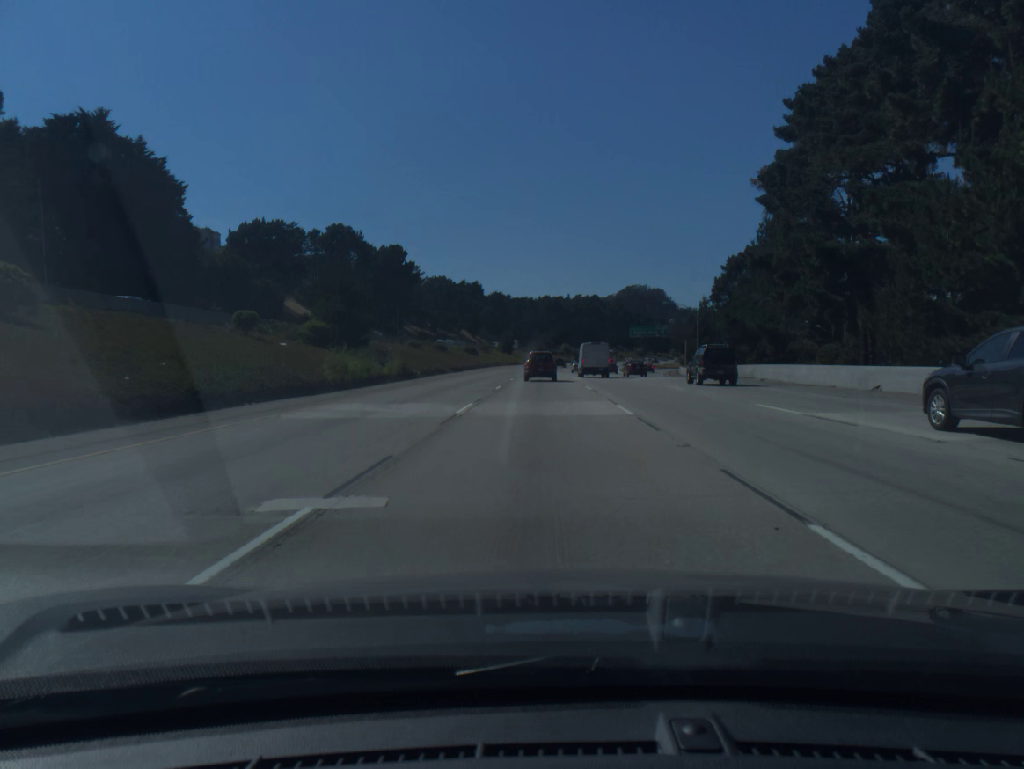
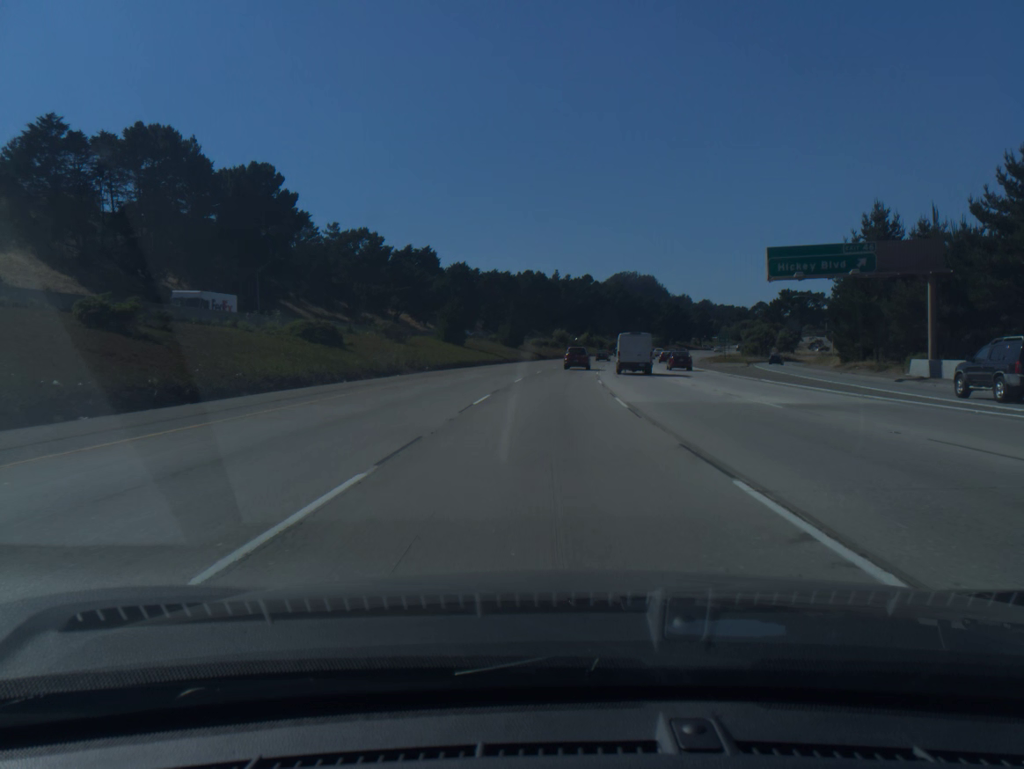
(+0.1, +85.7) m; +1°
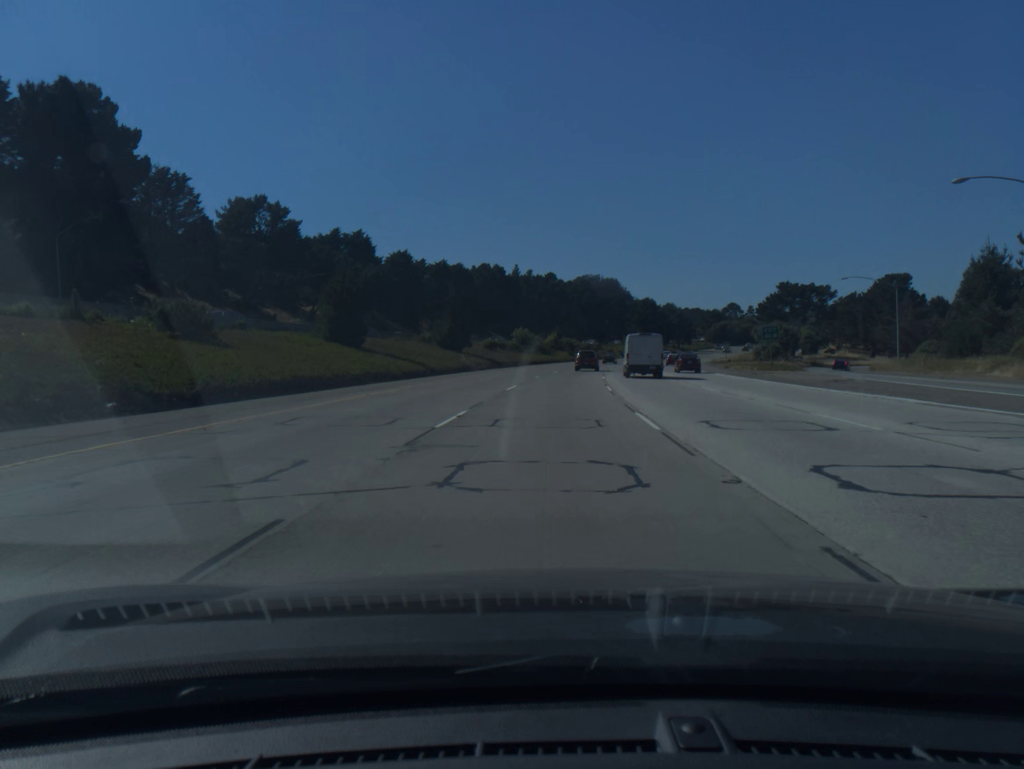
(+0.7, +34.7) m; +3°
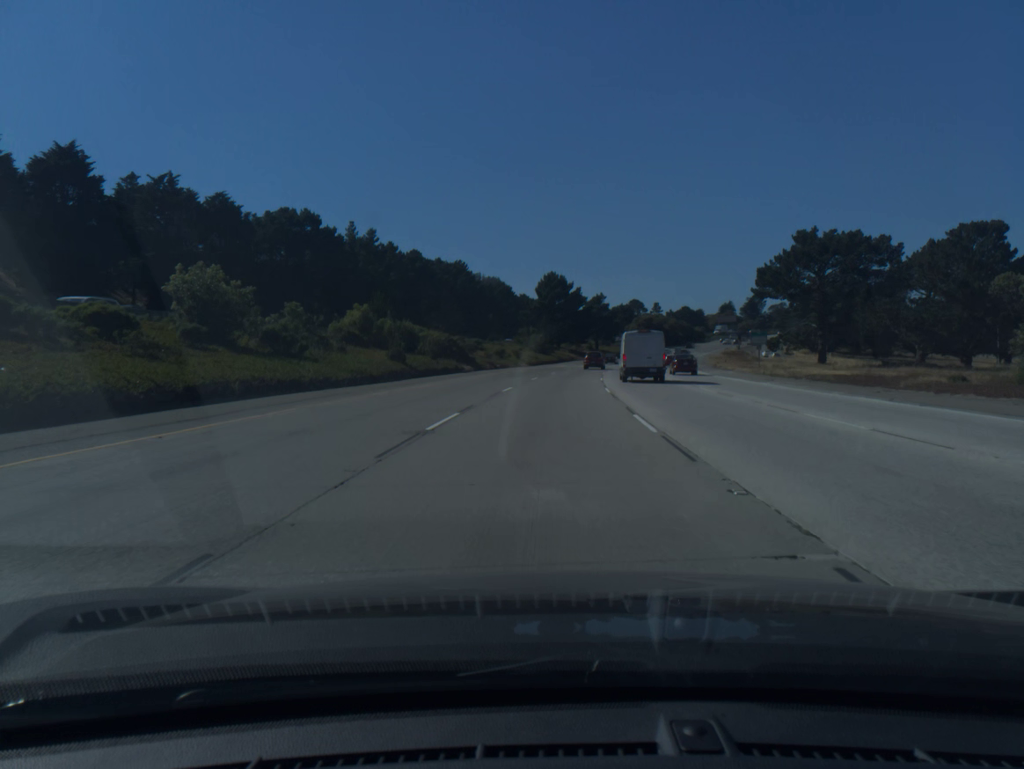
(+6.5, +87.5) m; +8°
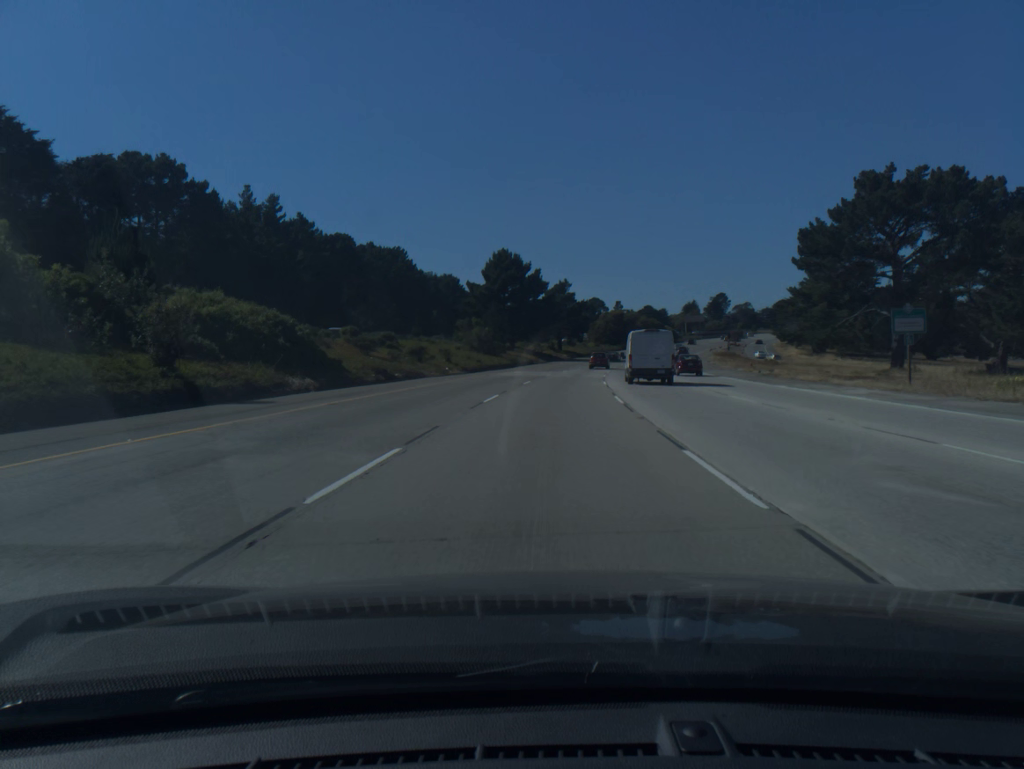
(+1.0, +35.4) m; +3°
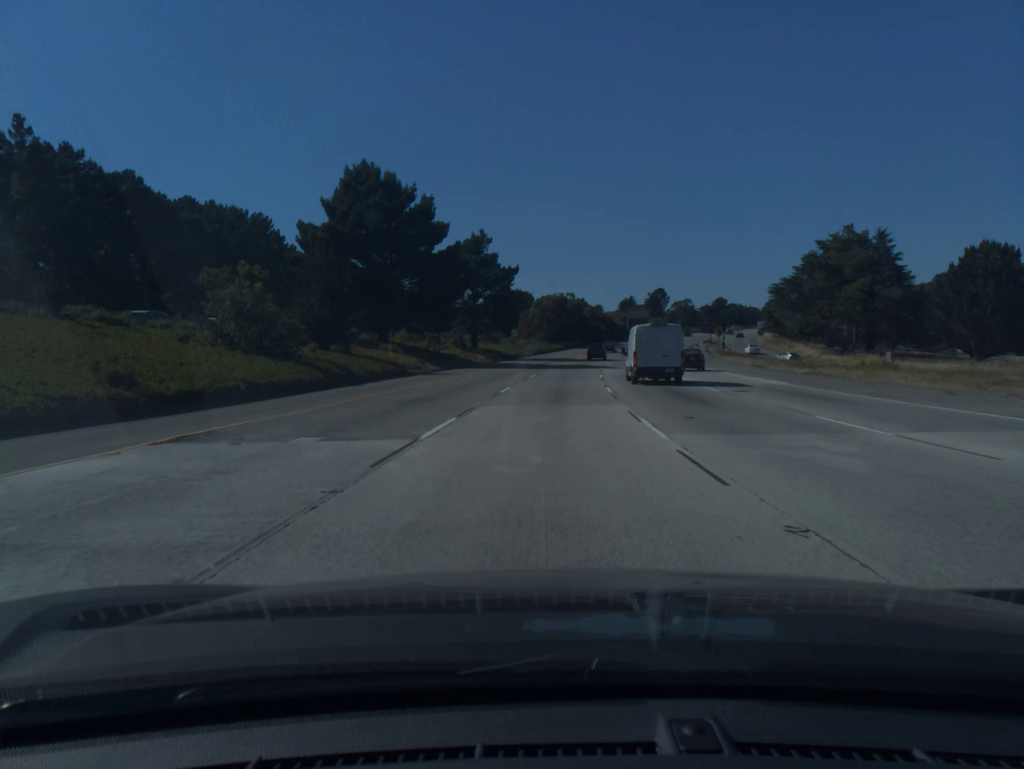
(+2.4, +53.0) m; +5°
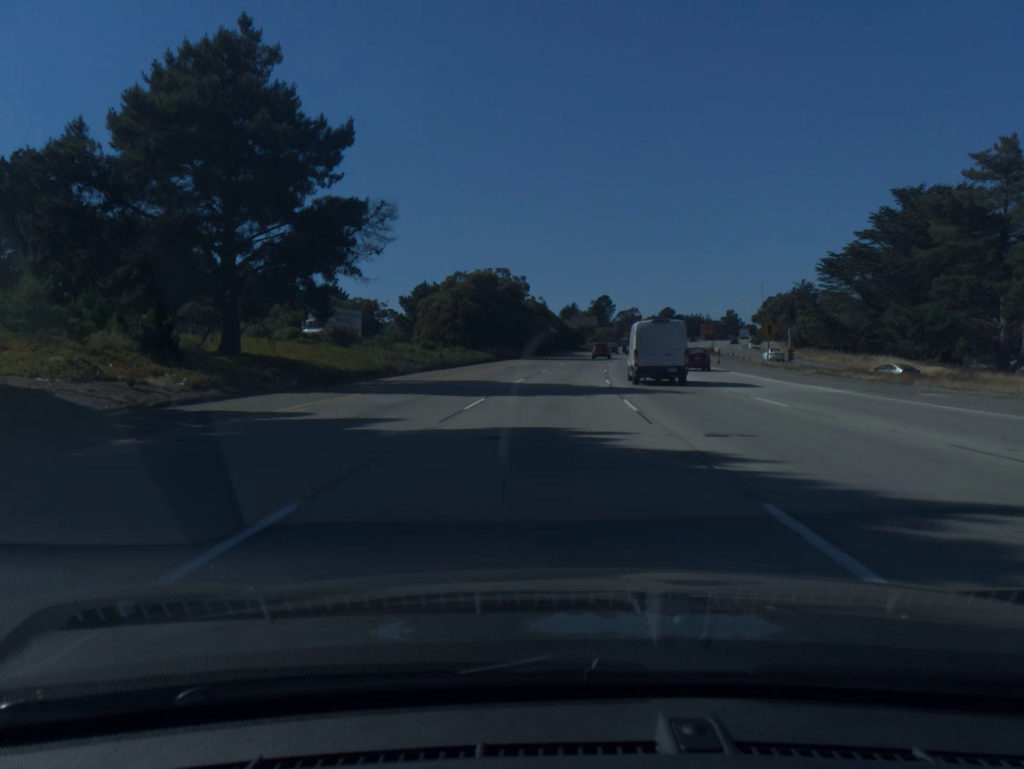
(+2.2, +52.8) m; +5°
